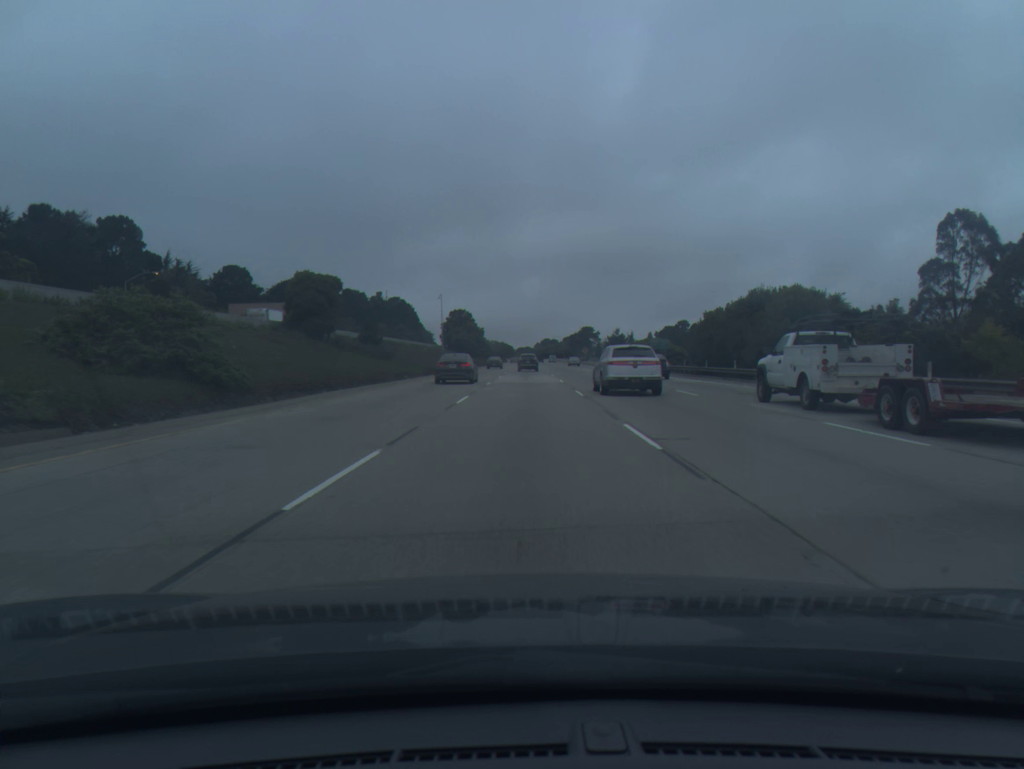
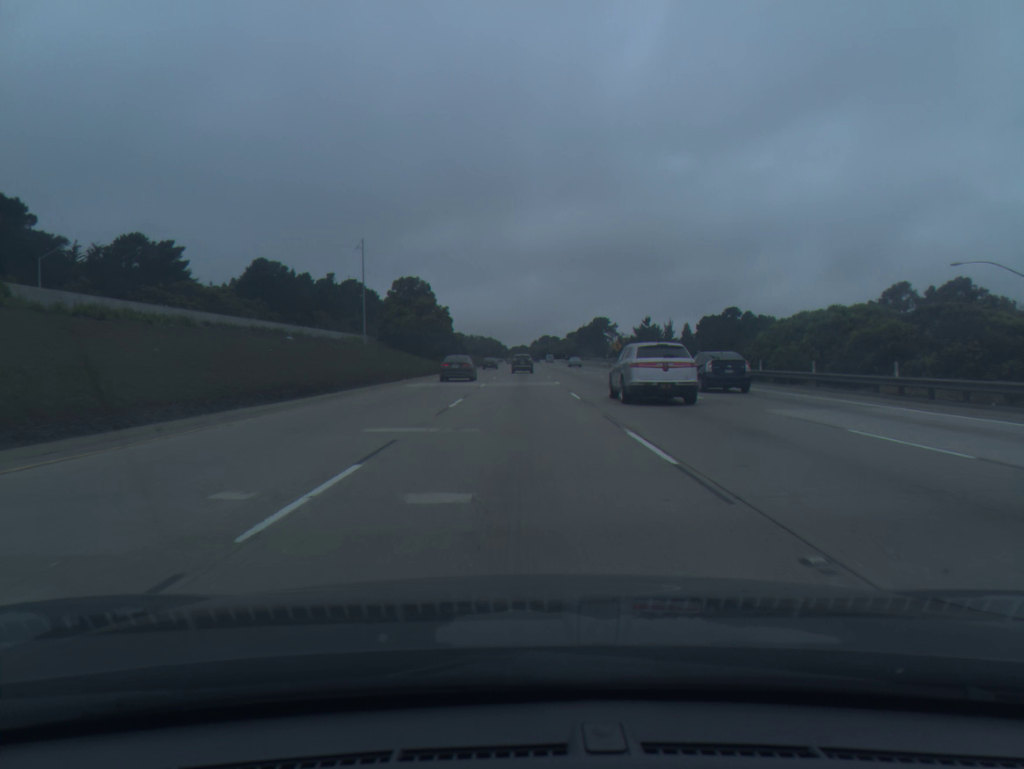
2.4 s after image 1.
(+0.8, +74.3) m; 0°
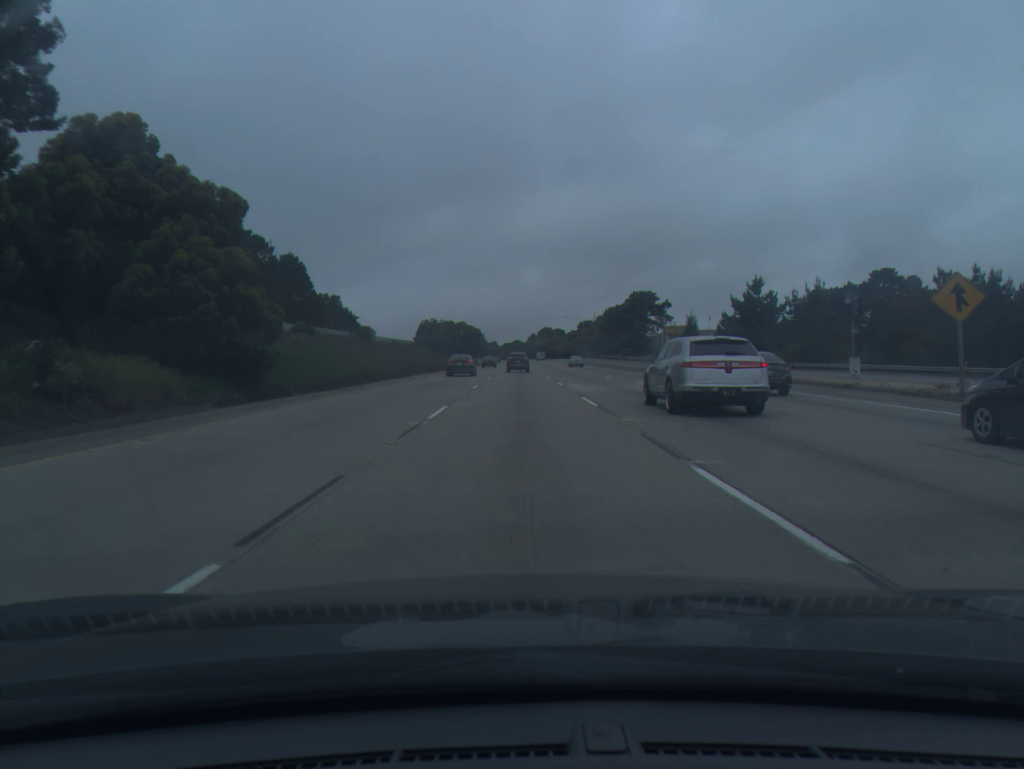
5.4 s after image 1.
(+0.2, +92.4) m; 0°
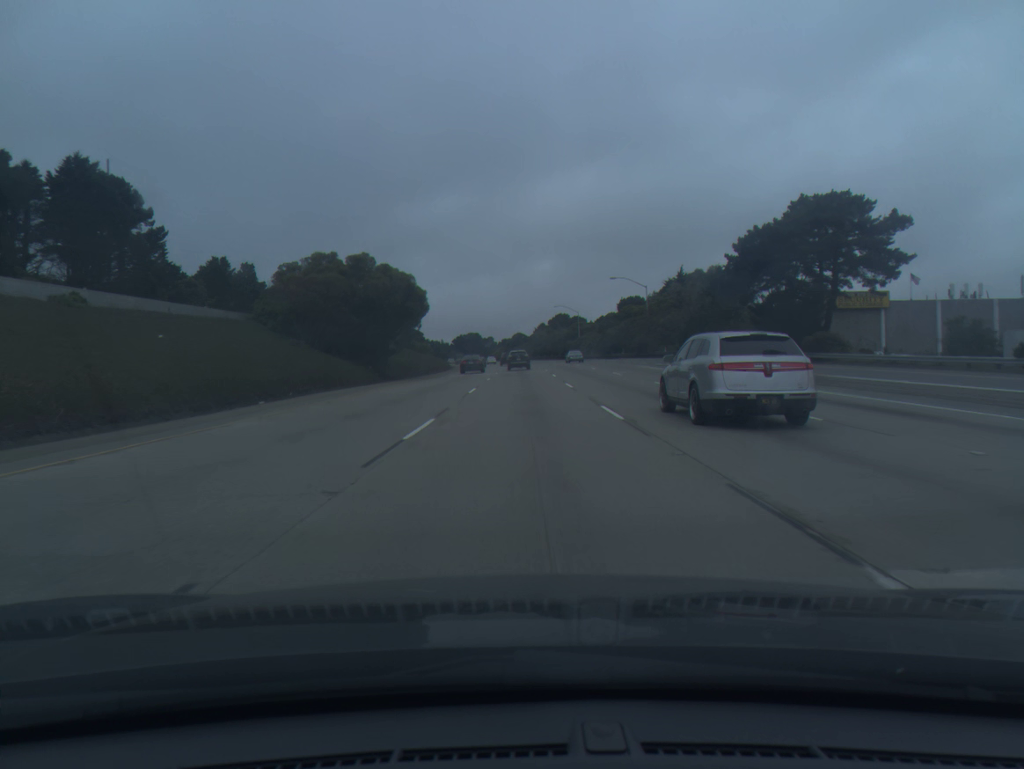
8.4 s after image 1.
(-0.2, +91.5) m; 0°
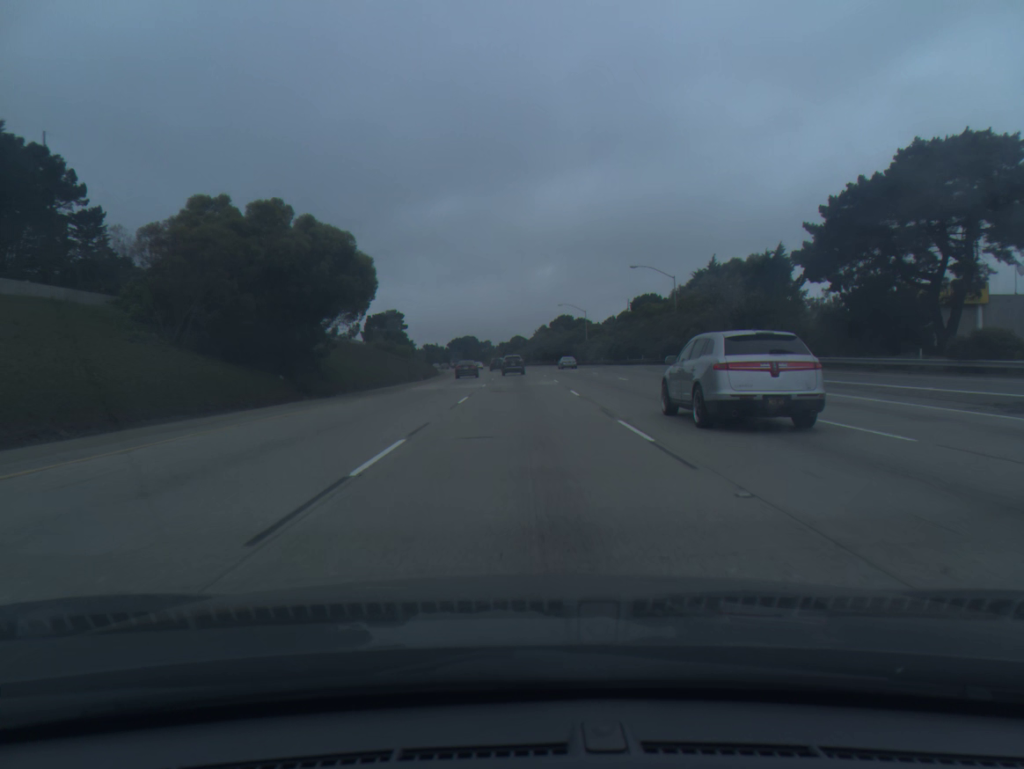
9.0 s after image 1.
(0.0, +18.3) m; 0°
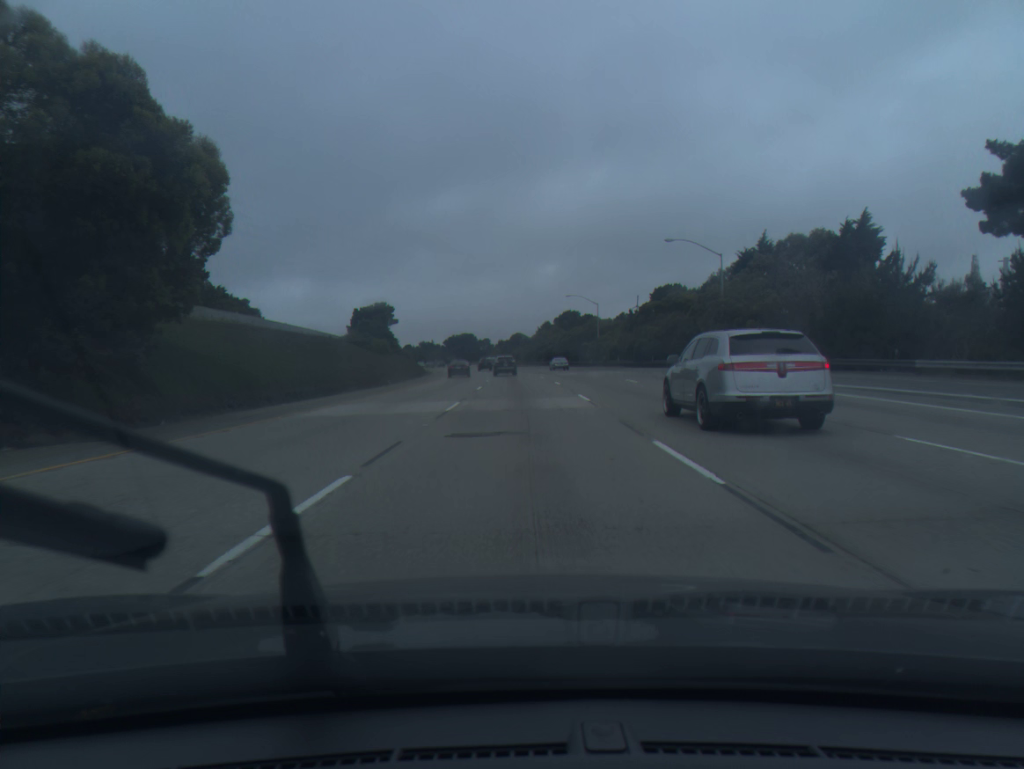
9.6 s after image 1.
(0.0, +18.3) m; 0°
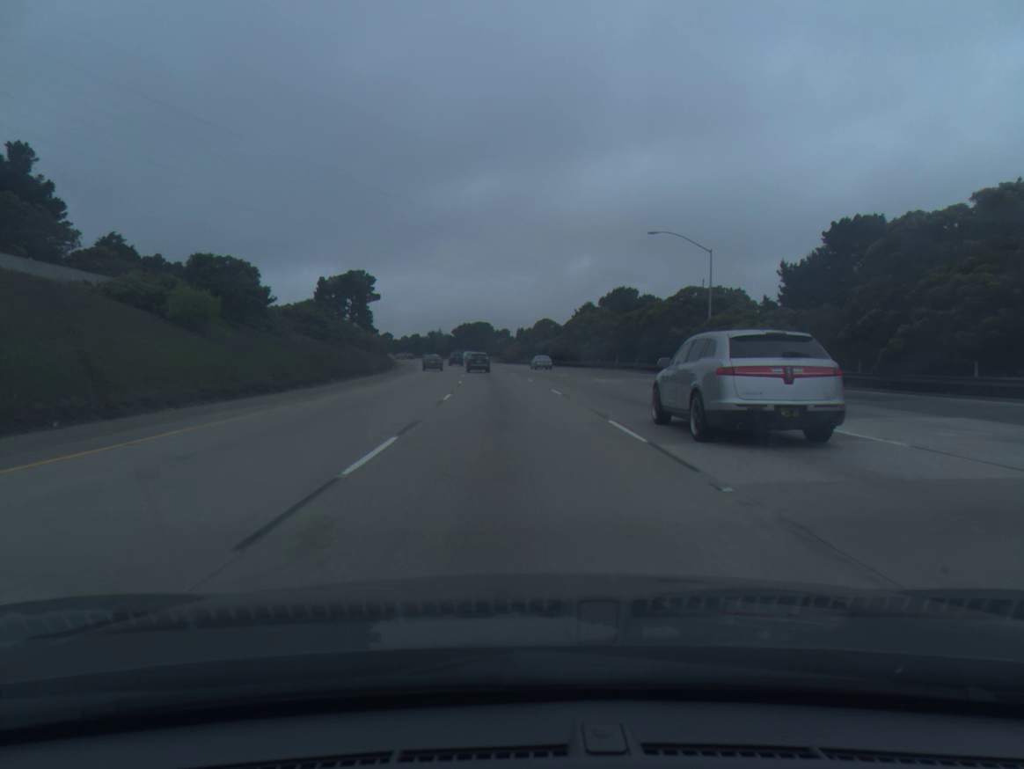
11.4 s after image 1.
(-0.5, +54.8) m; -2°
